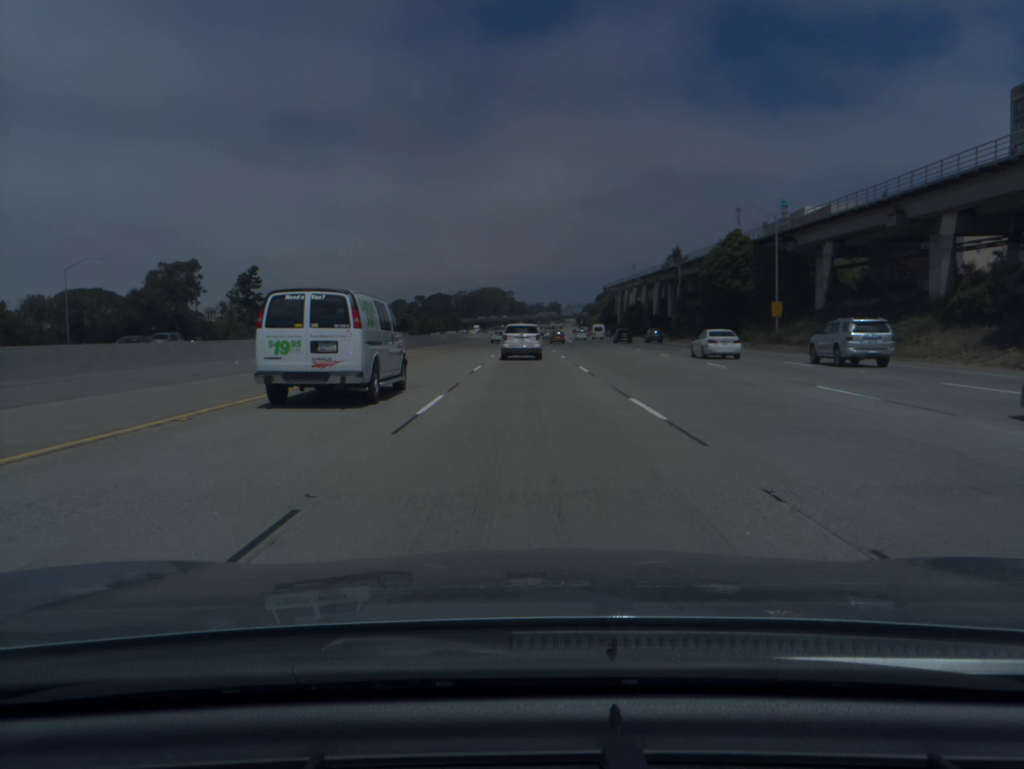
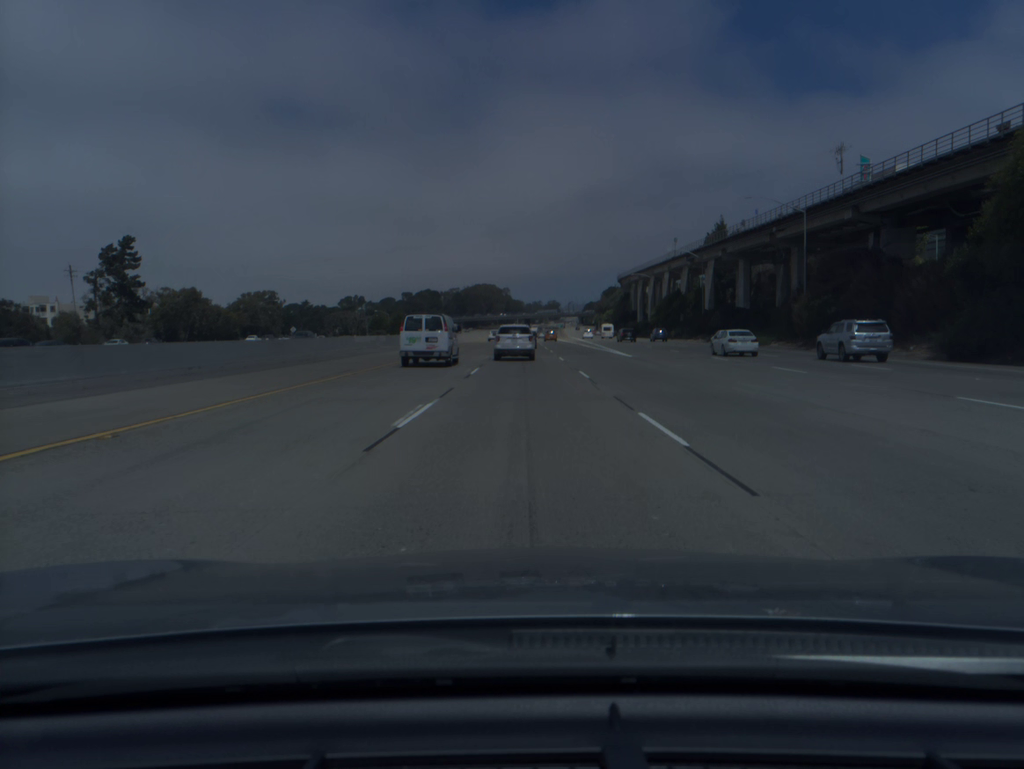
(+0.2, +60.1) m; 0°
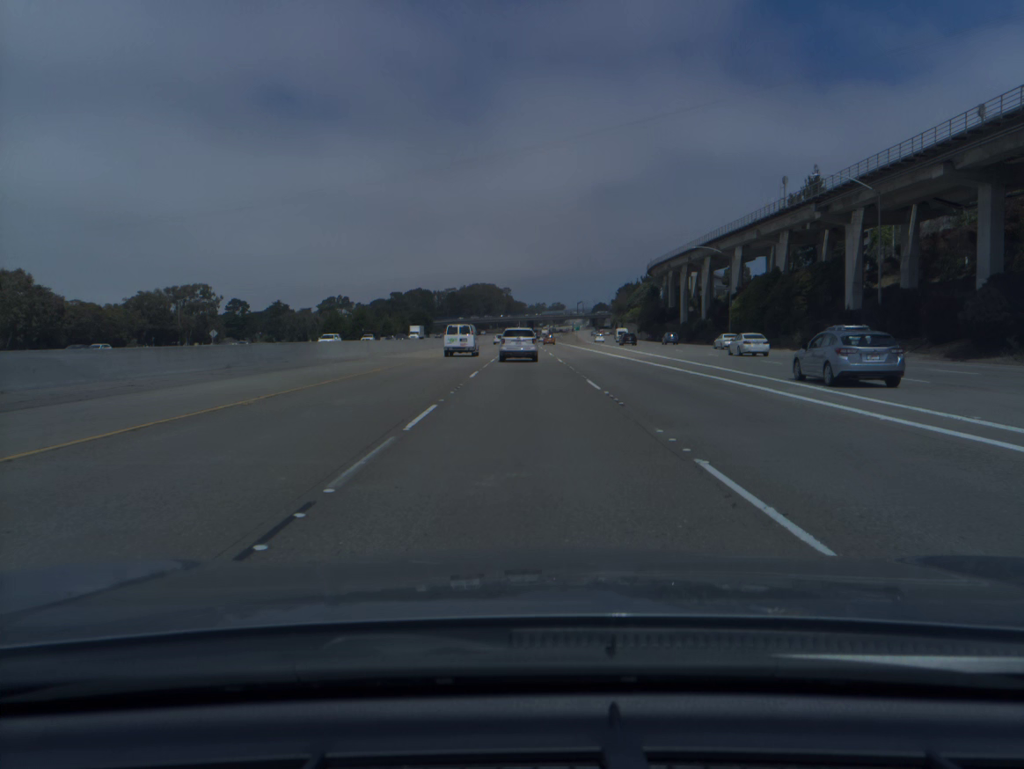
(0.0, +58.2) m; 0°
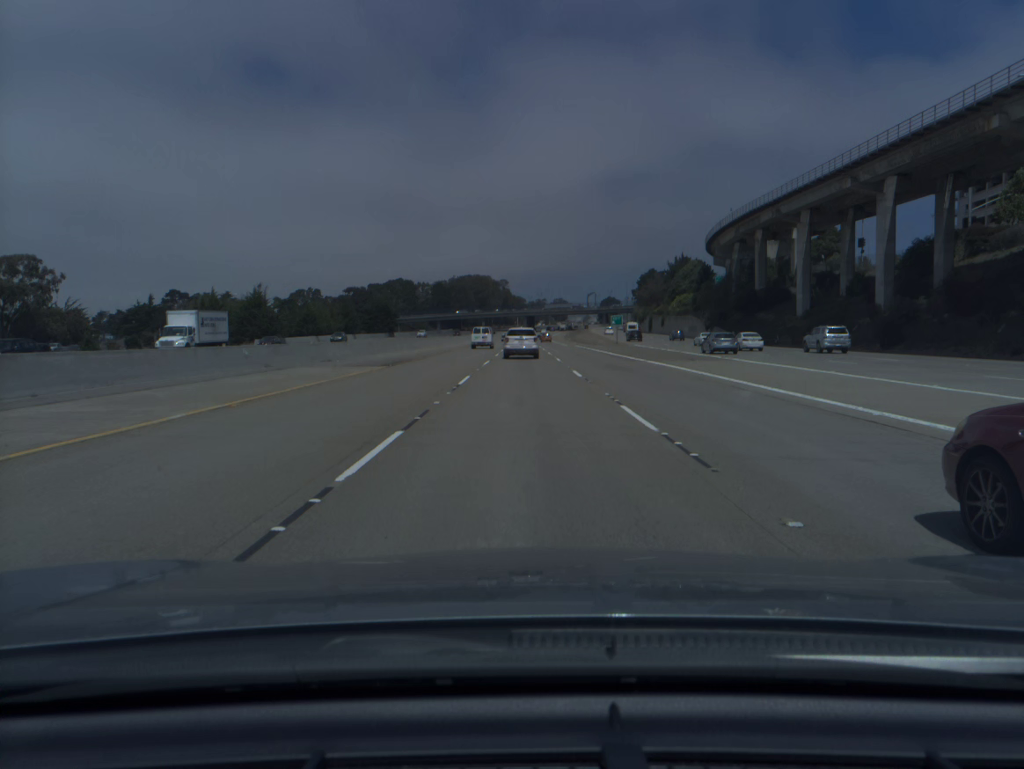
(0.0, +73.0) m; 0°
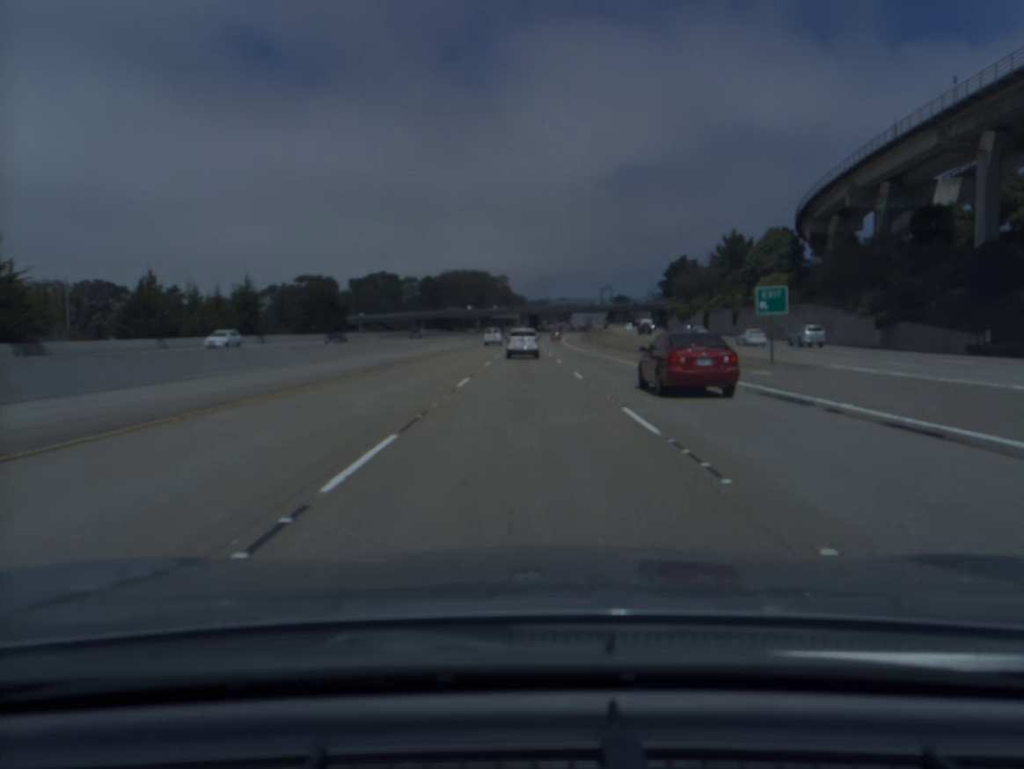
(-0.1, +58.8) m; 0°
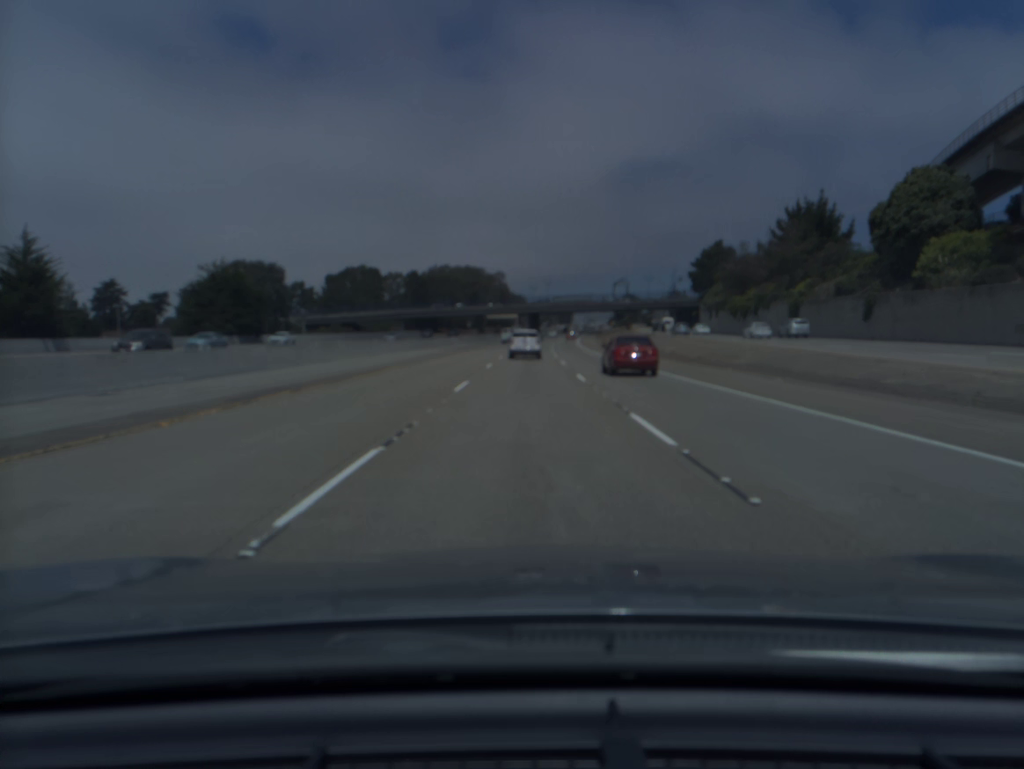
(0.0, +44.3) m; 0°
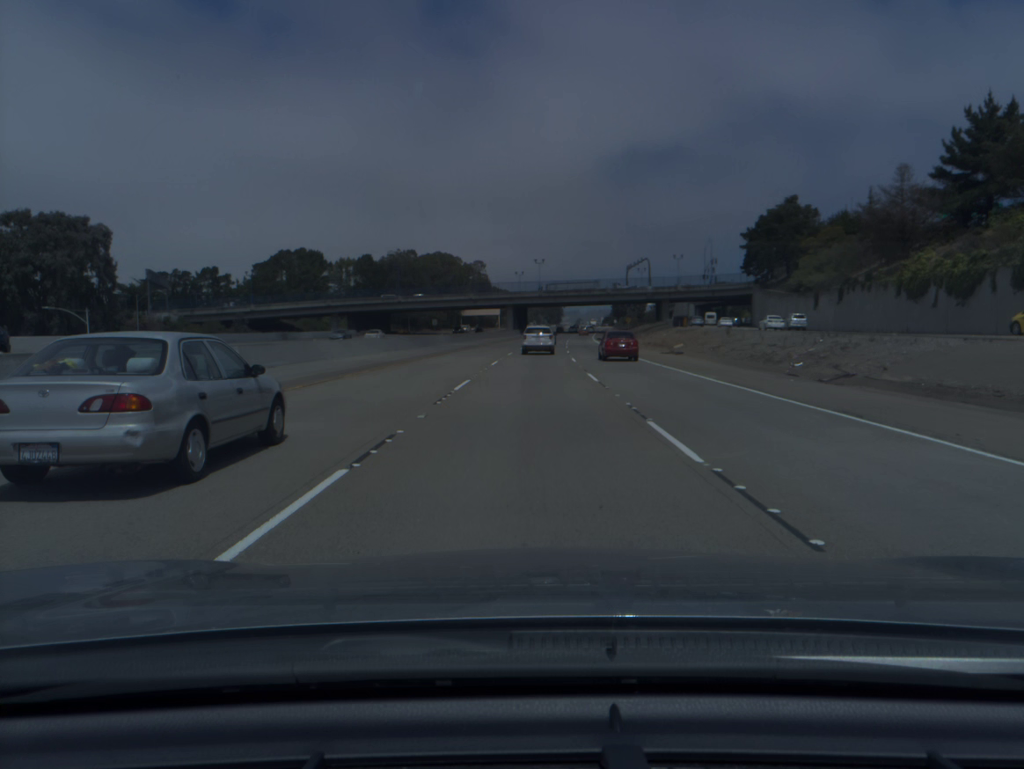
(+0.4, +59.4) m; +1°
